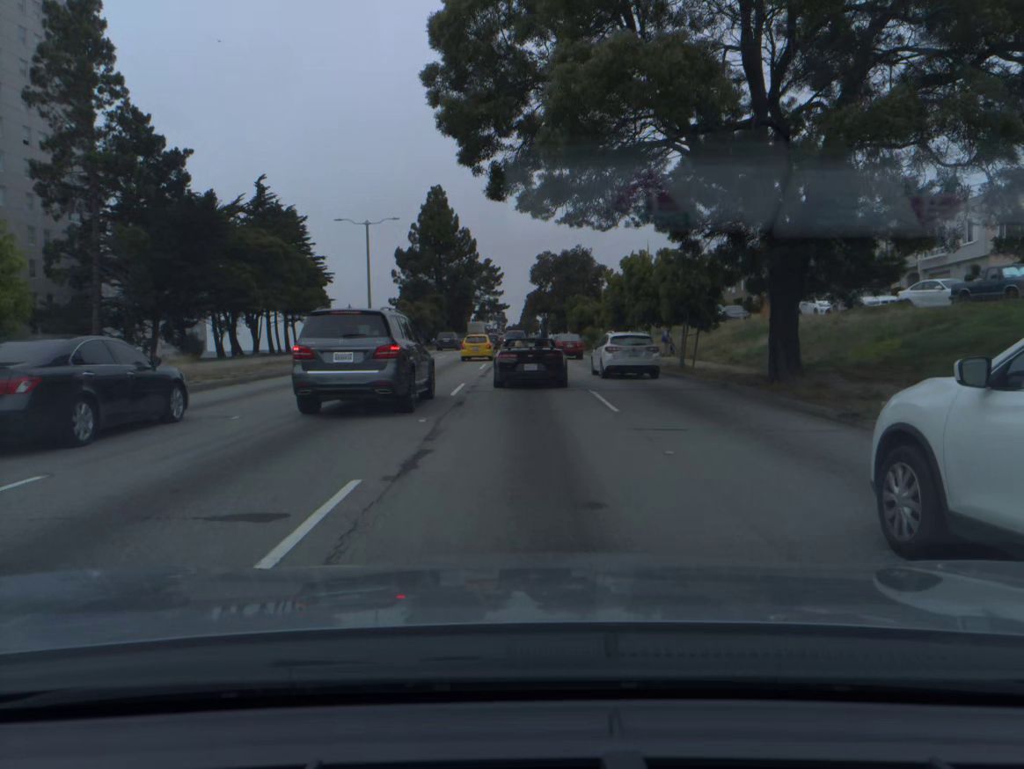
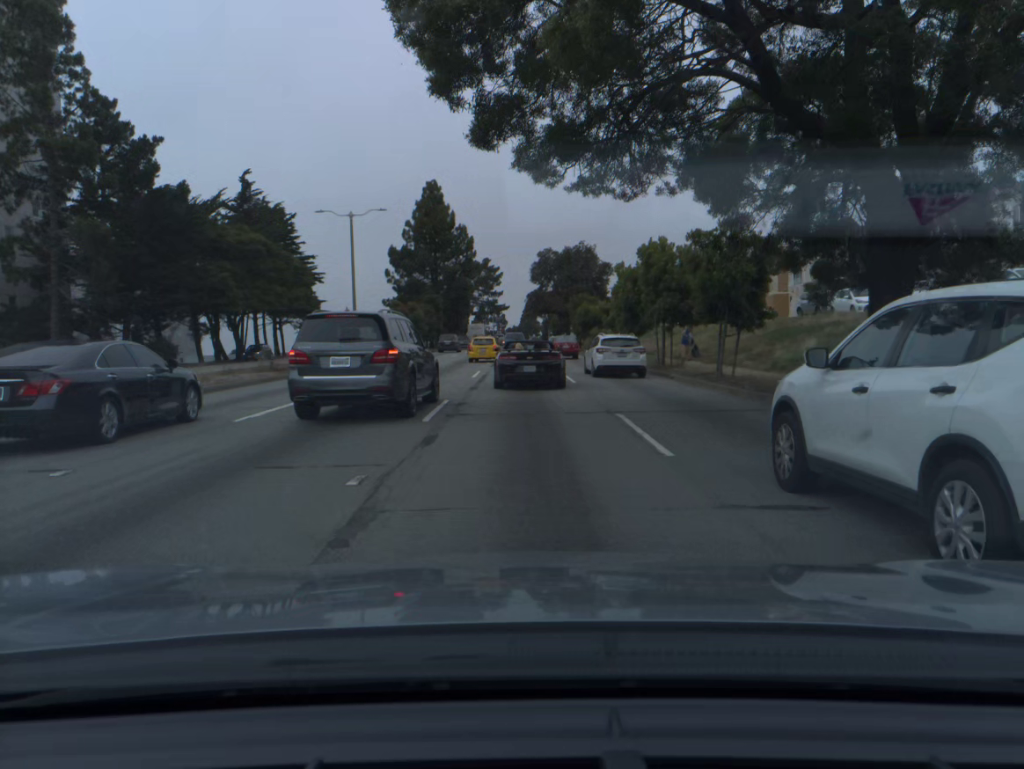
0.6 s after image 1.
(0.0, +5.1) m; 0°
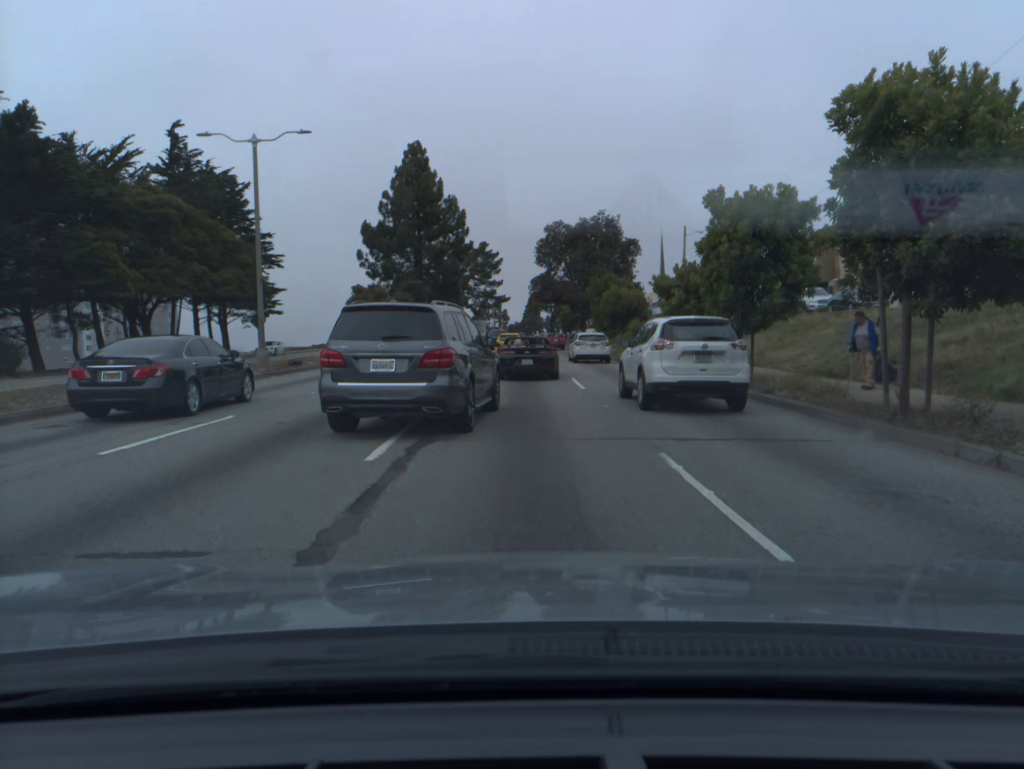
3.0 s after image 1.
(-0.1, +18.8) m; 0°
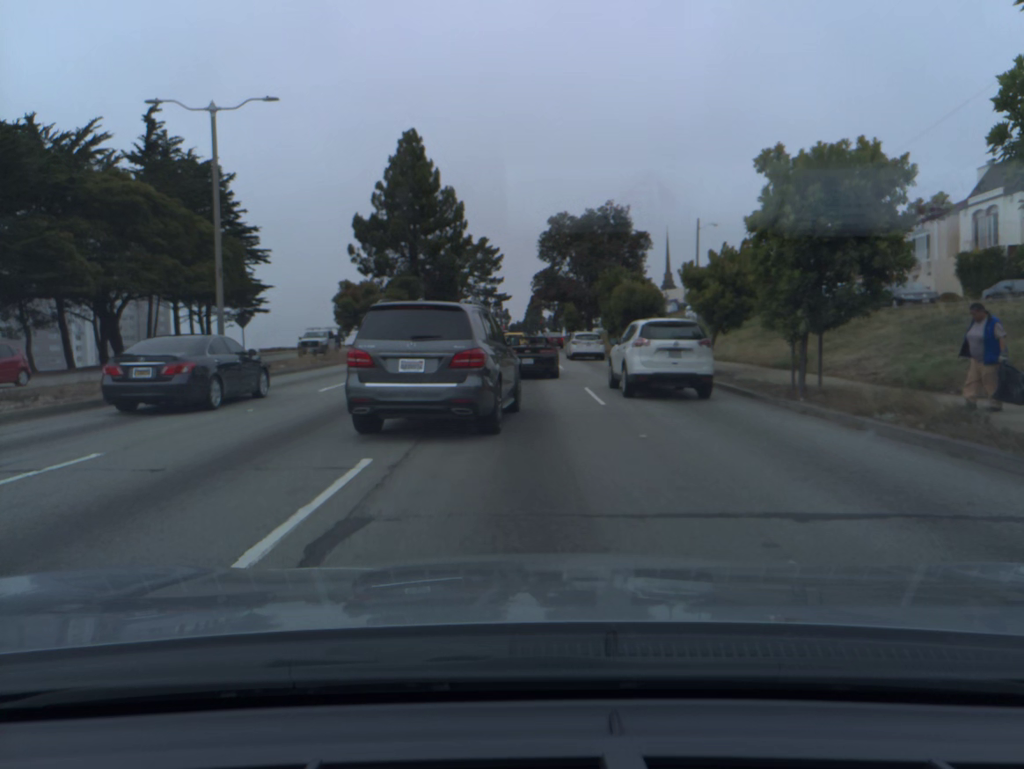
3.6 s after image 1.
(0.0, +4.3) m; 0°
